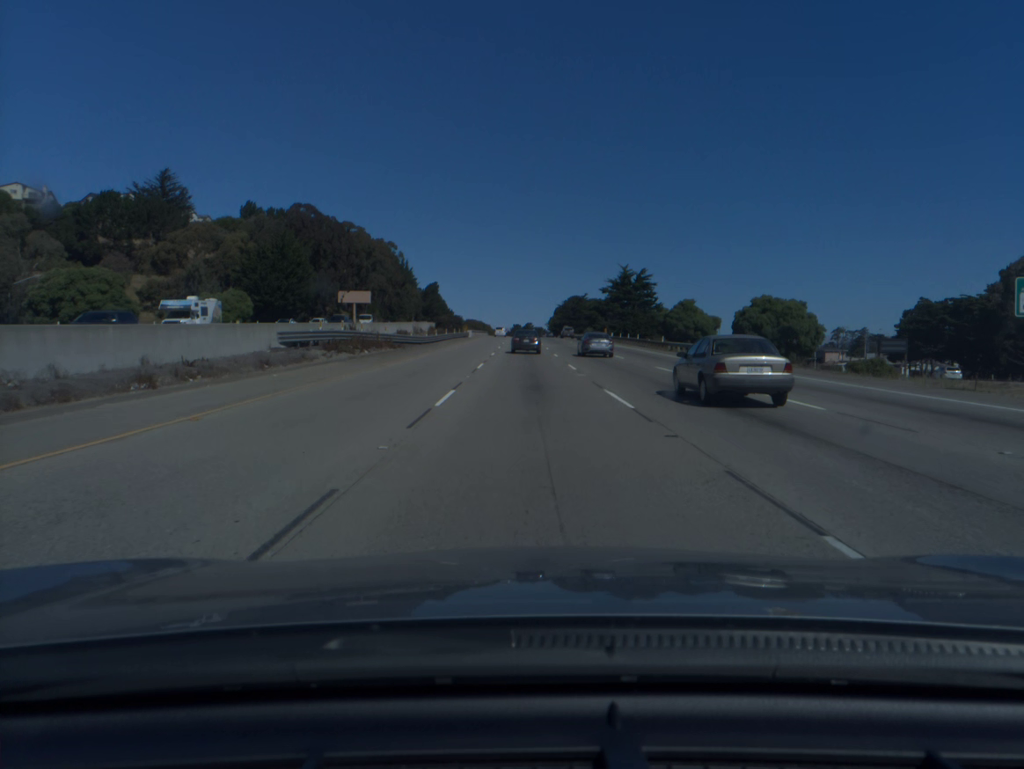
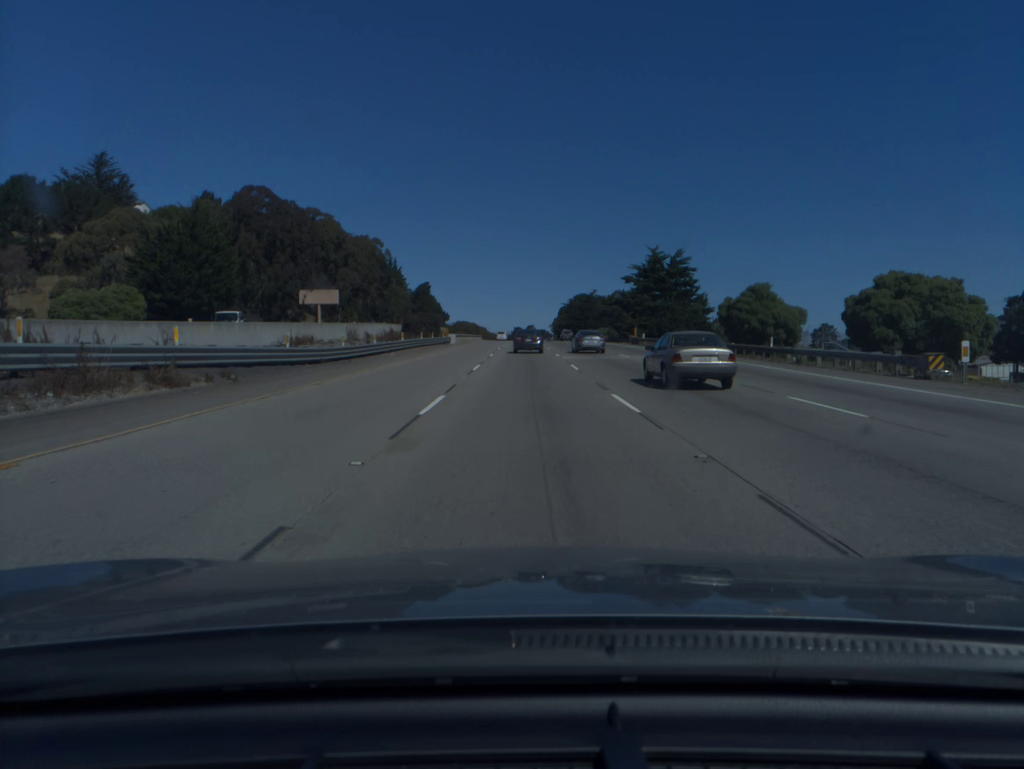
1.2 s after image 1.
(-0.1, +30.8) m; 0°
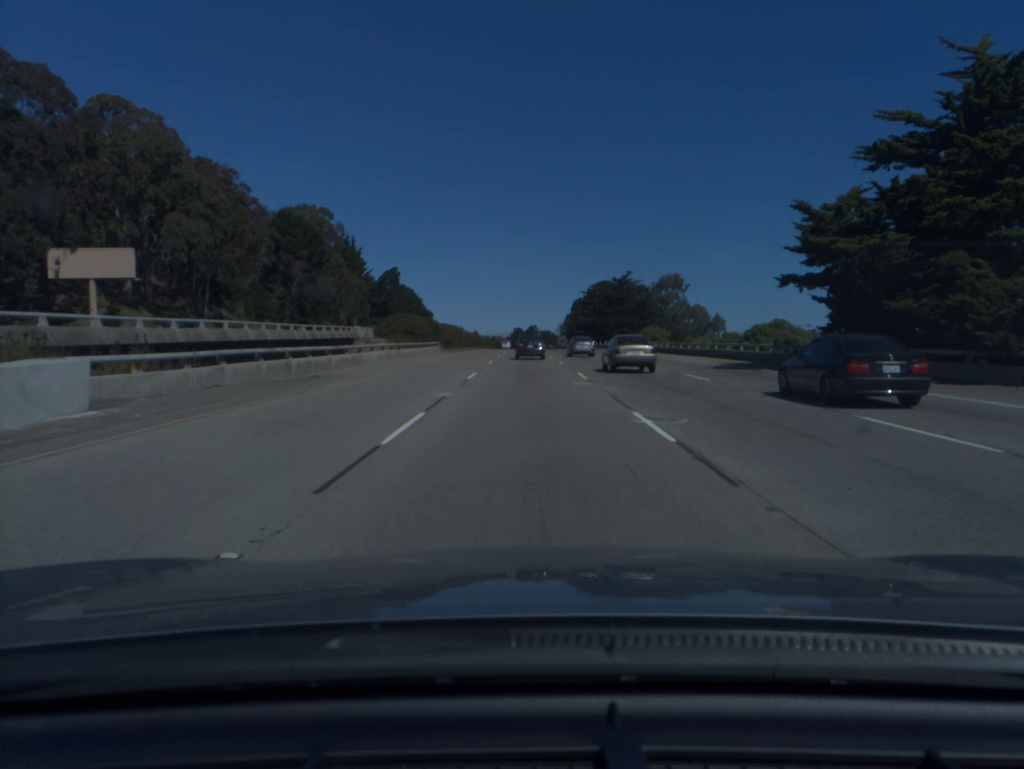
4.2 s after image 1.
(-0.1, +76.5) m; 0°
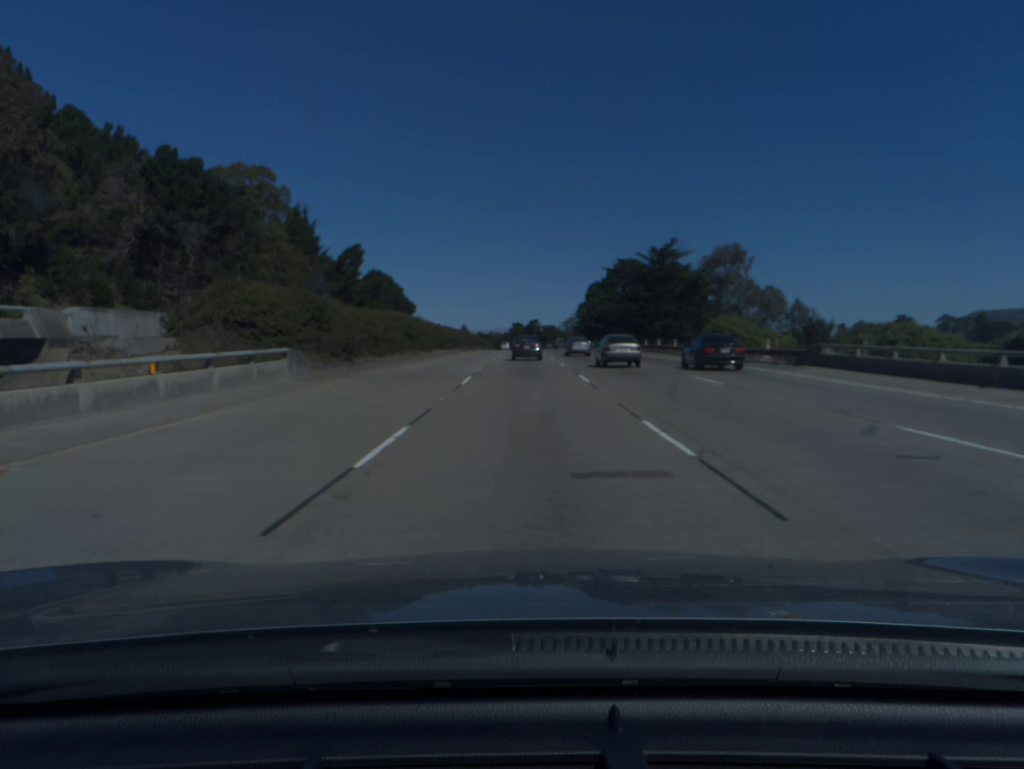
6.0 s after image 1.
(0.0, +45.5) m; 0°
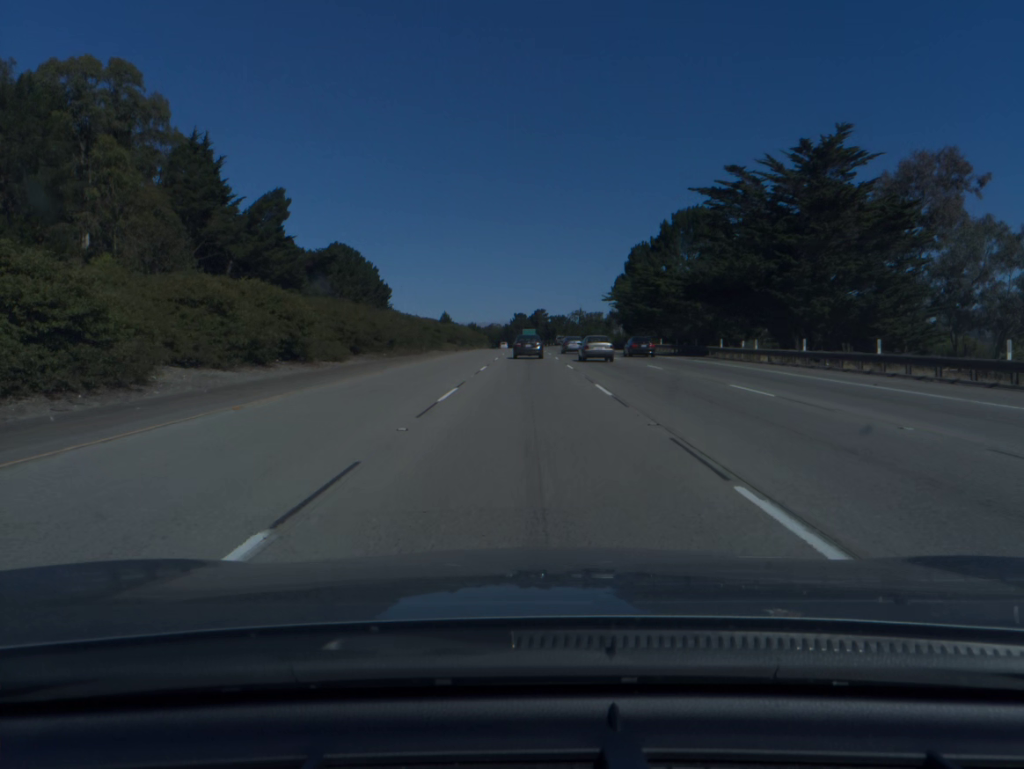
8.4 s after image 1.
(-0.2, +60.3) m; 0°
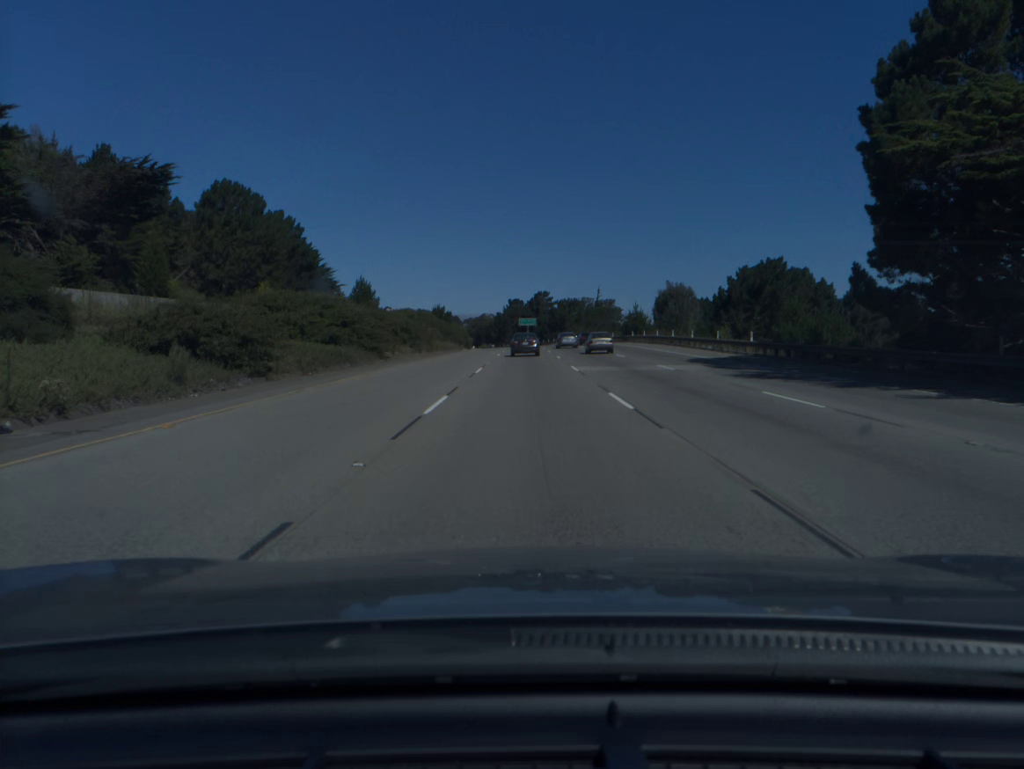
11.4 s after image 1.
(+0.1, +75.9) m; 0°
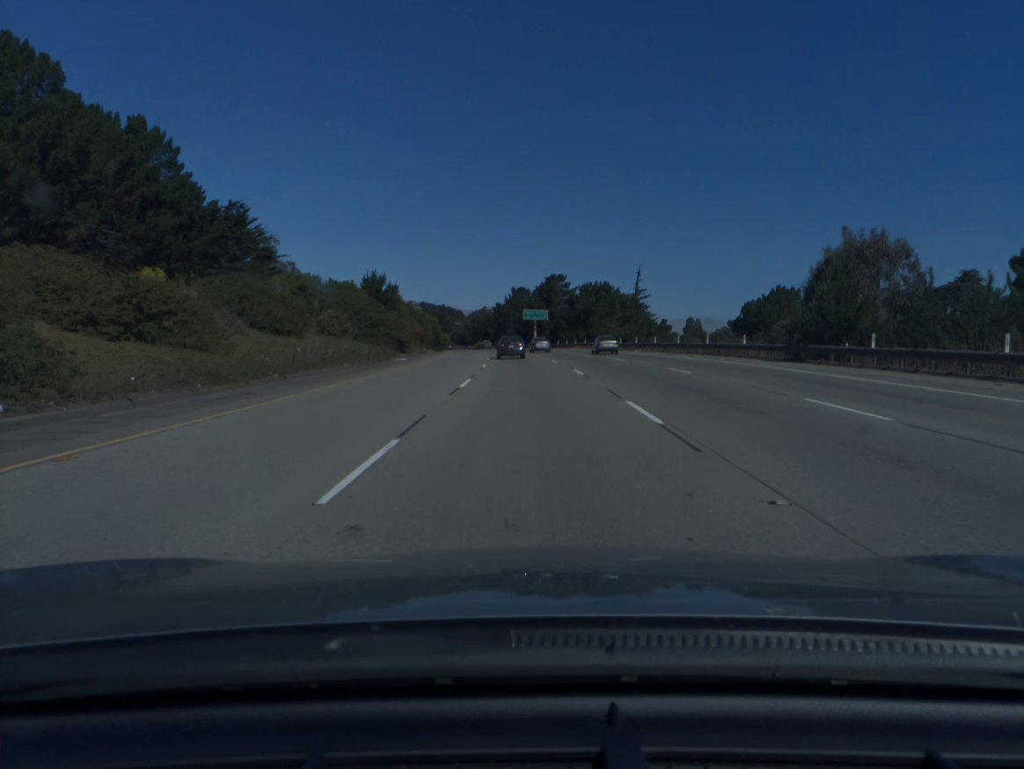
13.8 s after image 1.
(-0.1, +61.1) m; 0°
